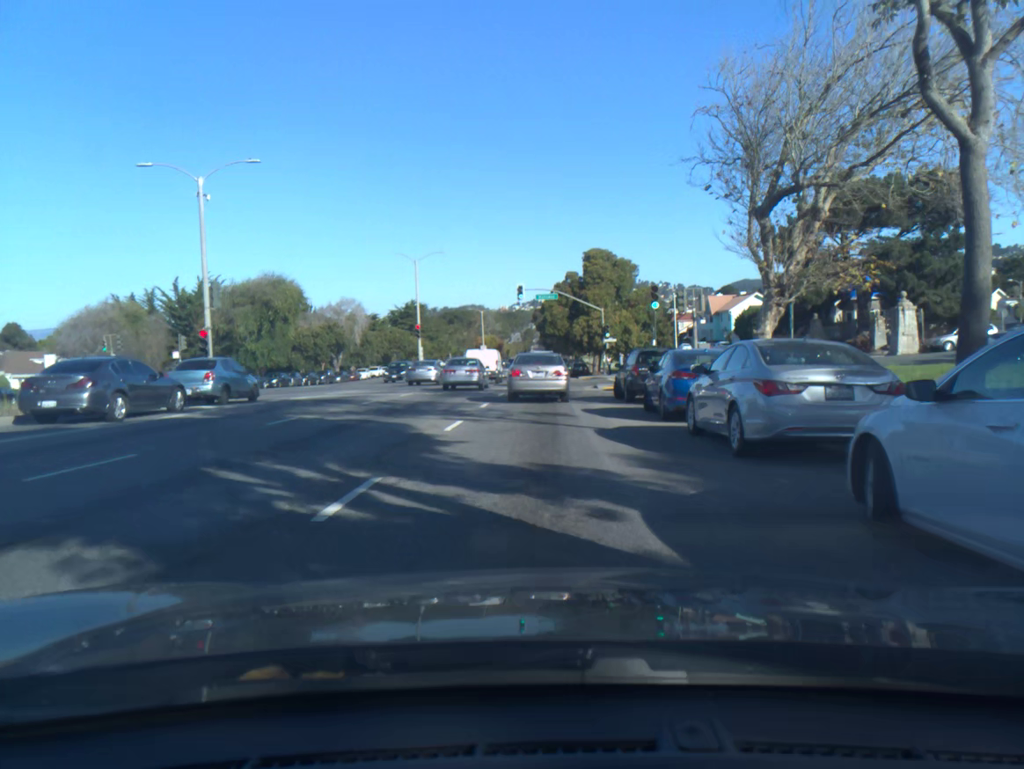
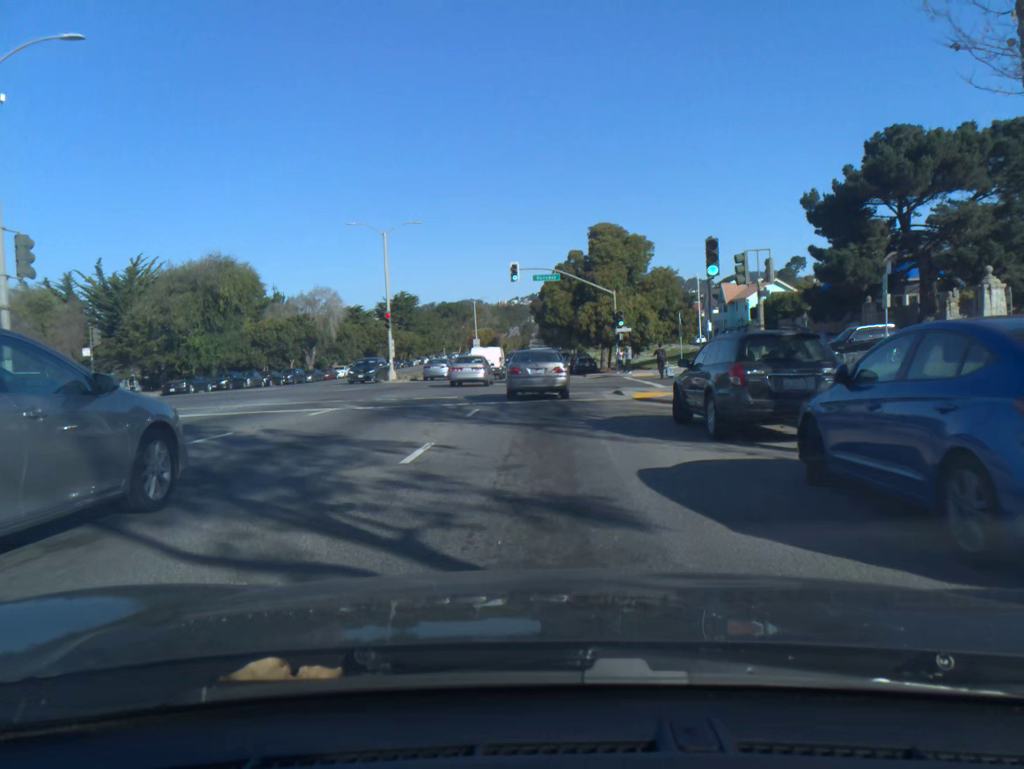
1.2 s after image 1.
(0.0, +11.1) m; 0°
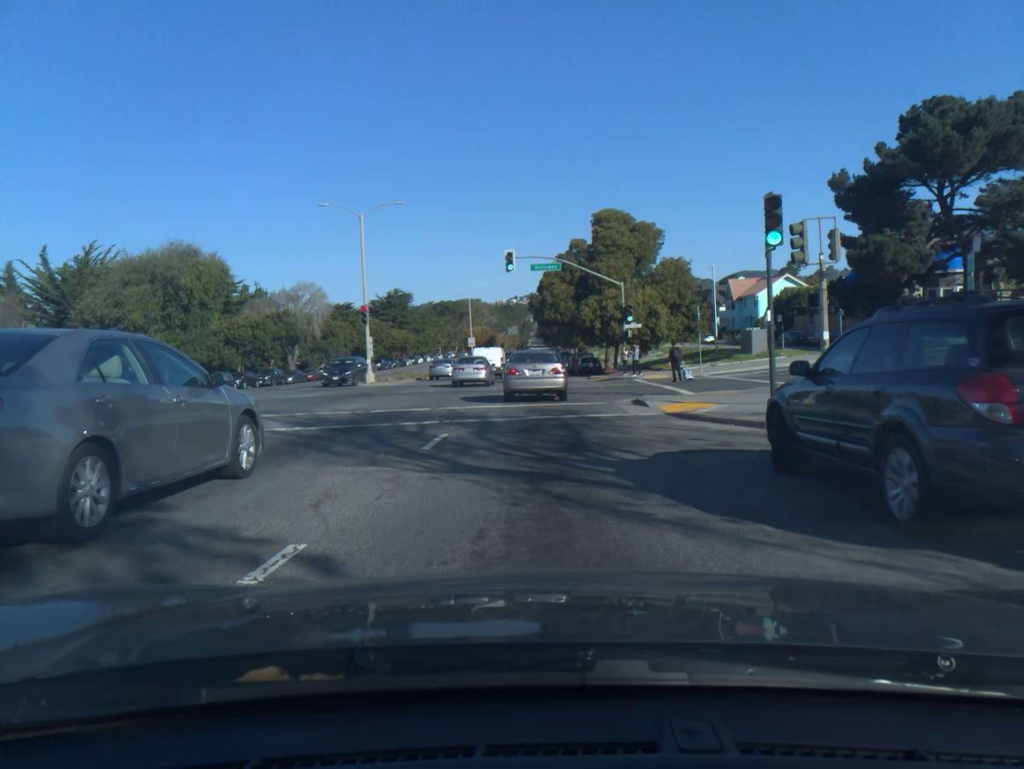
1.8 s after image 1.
(0.0, +5.9) m; 0°
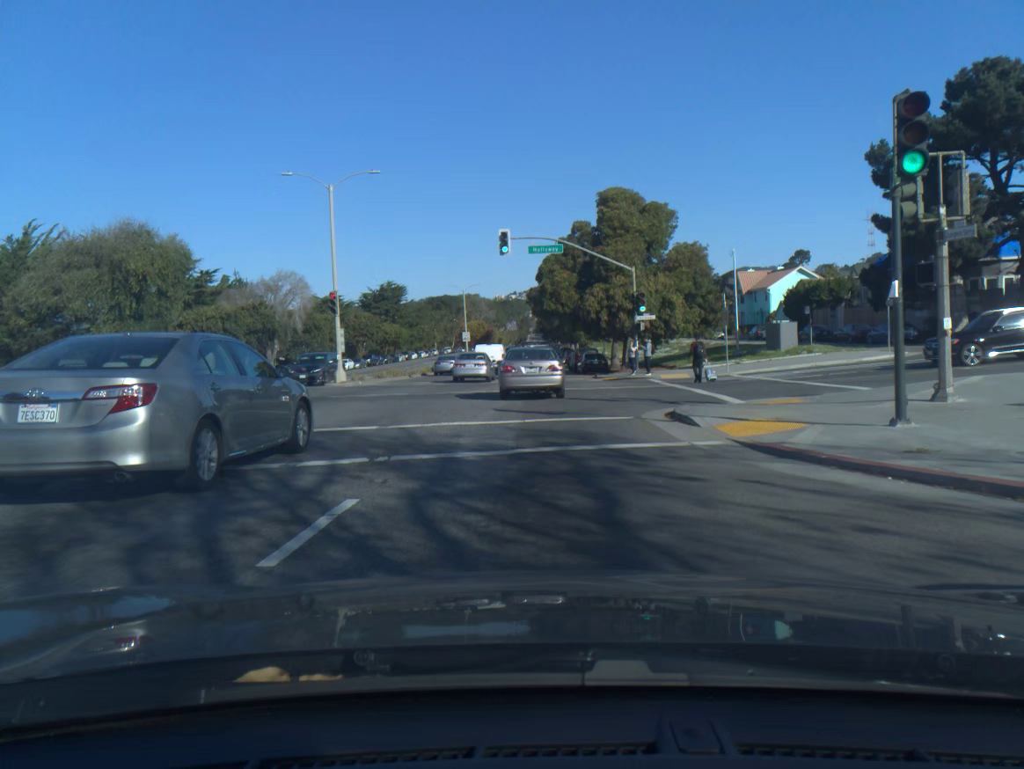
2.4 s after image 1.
(0.0, +5.9) m; 0°
